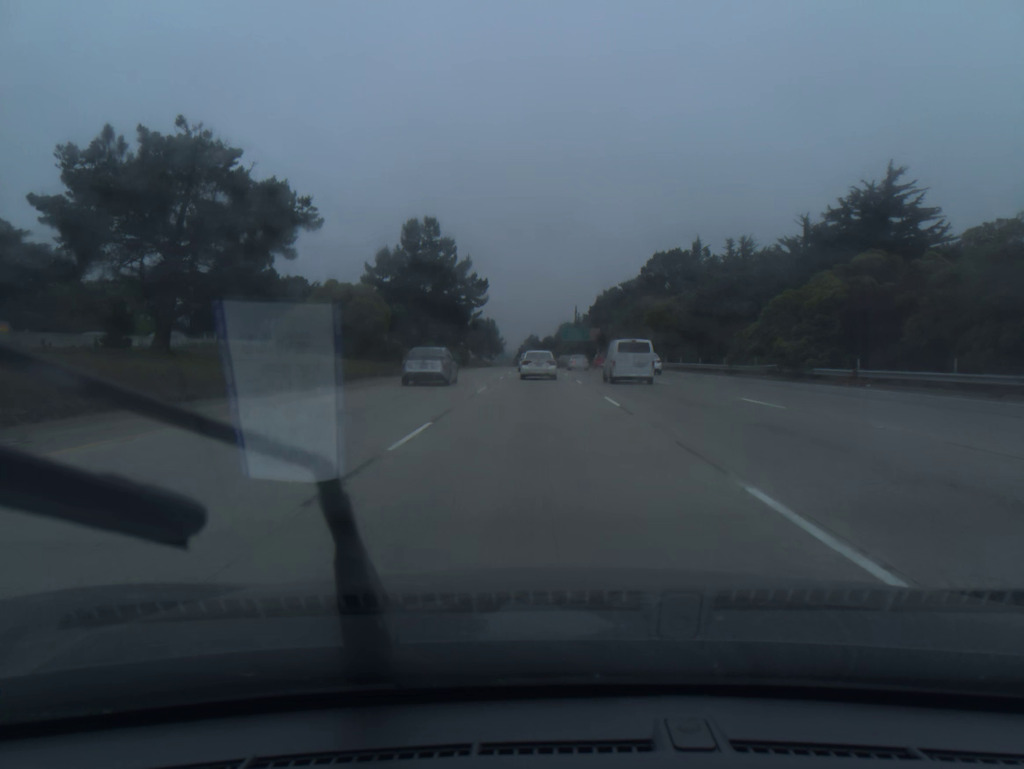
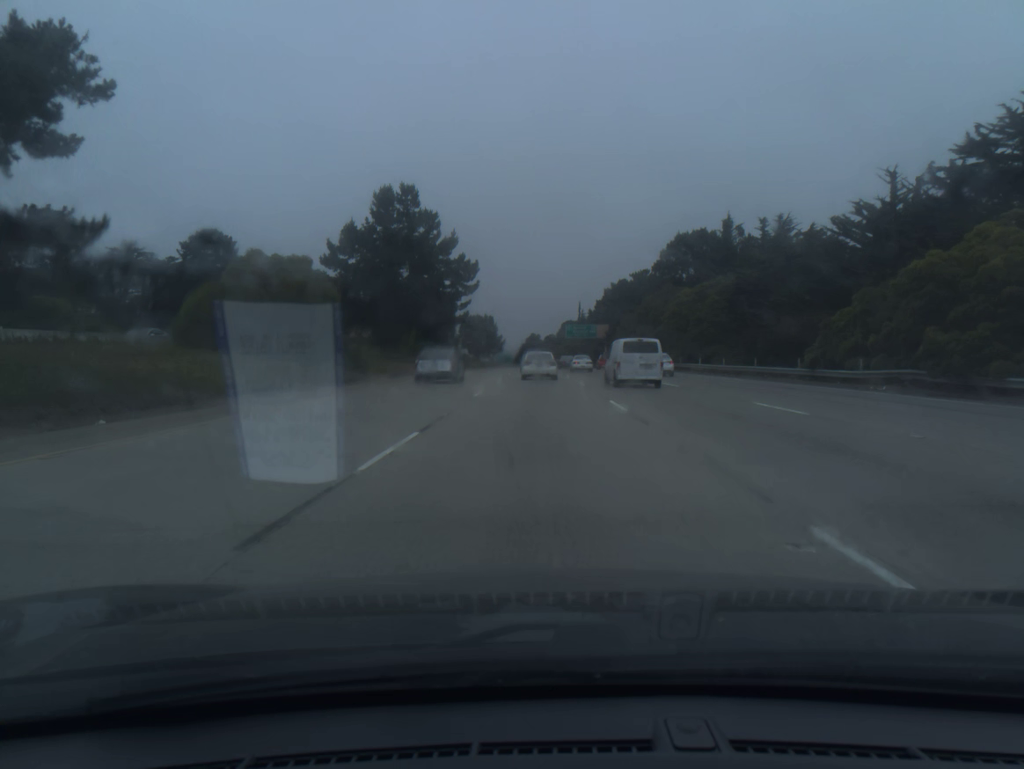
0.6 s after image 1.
(0.0, +16.2) m; 0°
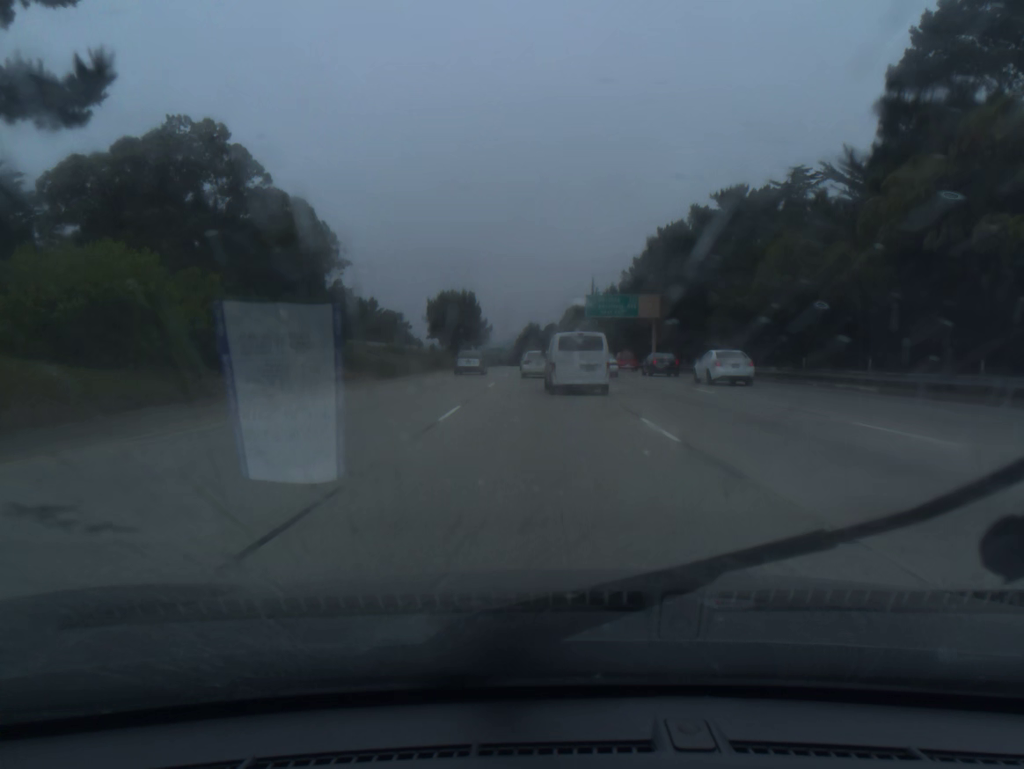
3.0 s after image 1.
(-0.1, +64.2) m; 0°
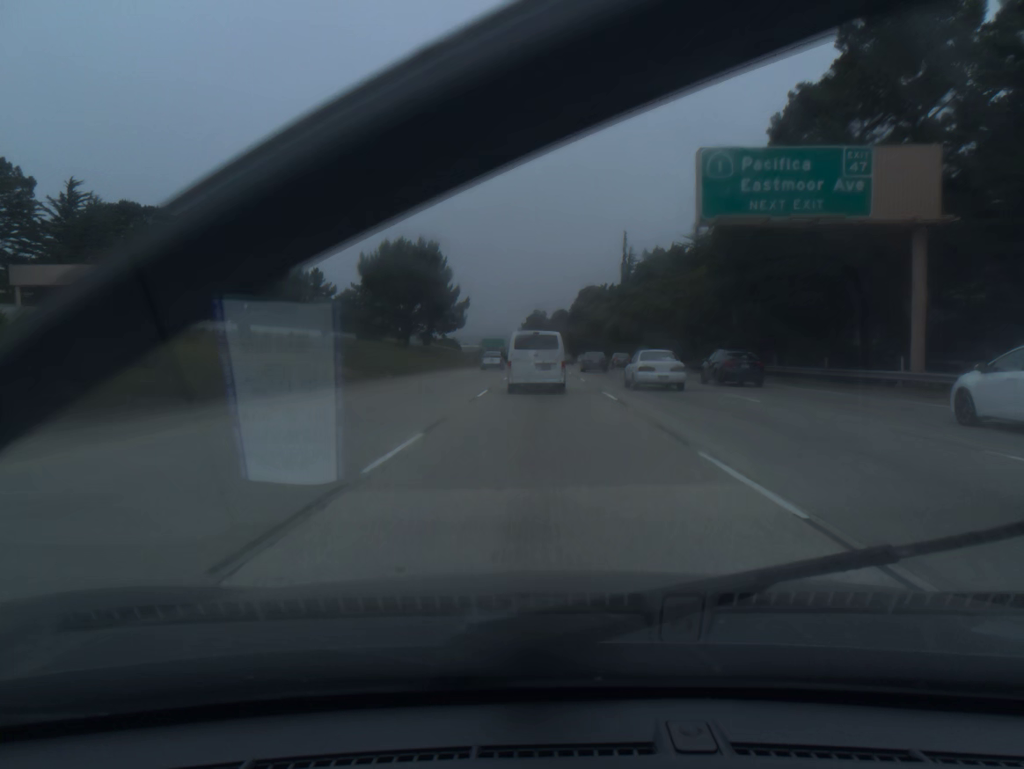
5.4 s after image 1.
(-0.1, +63.3) m; -1°
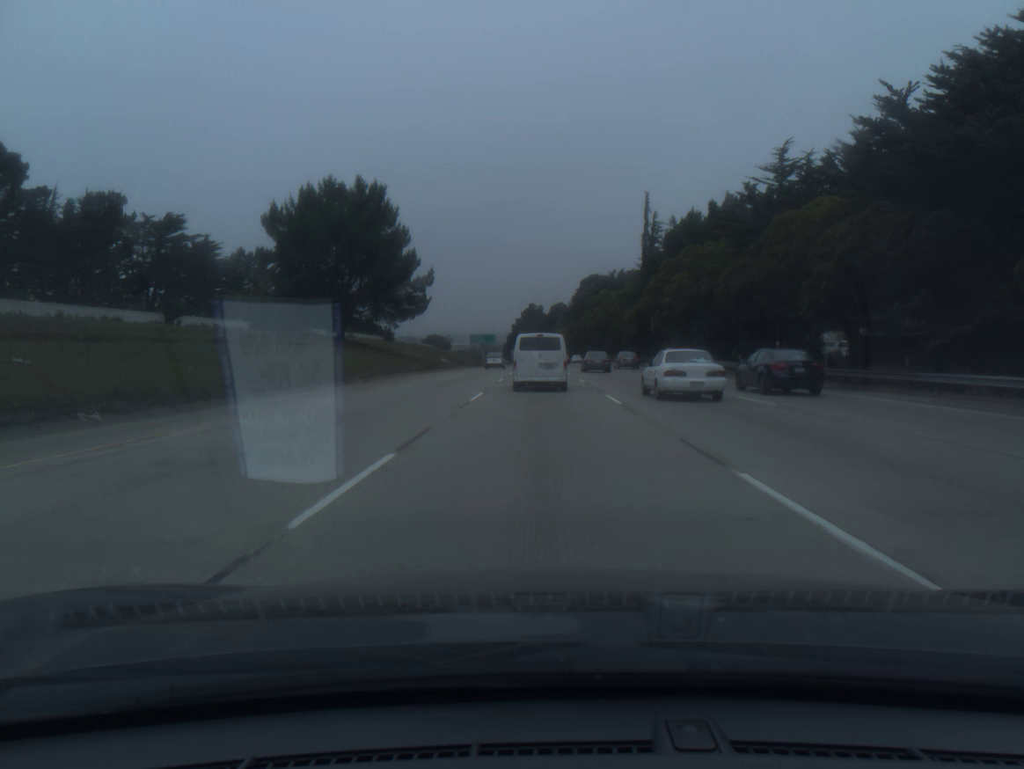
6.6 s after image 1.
(0.0, +31.0) m; 0°
